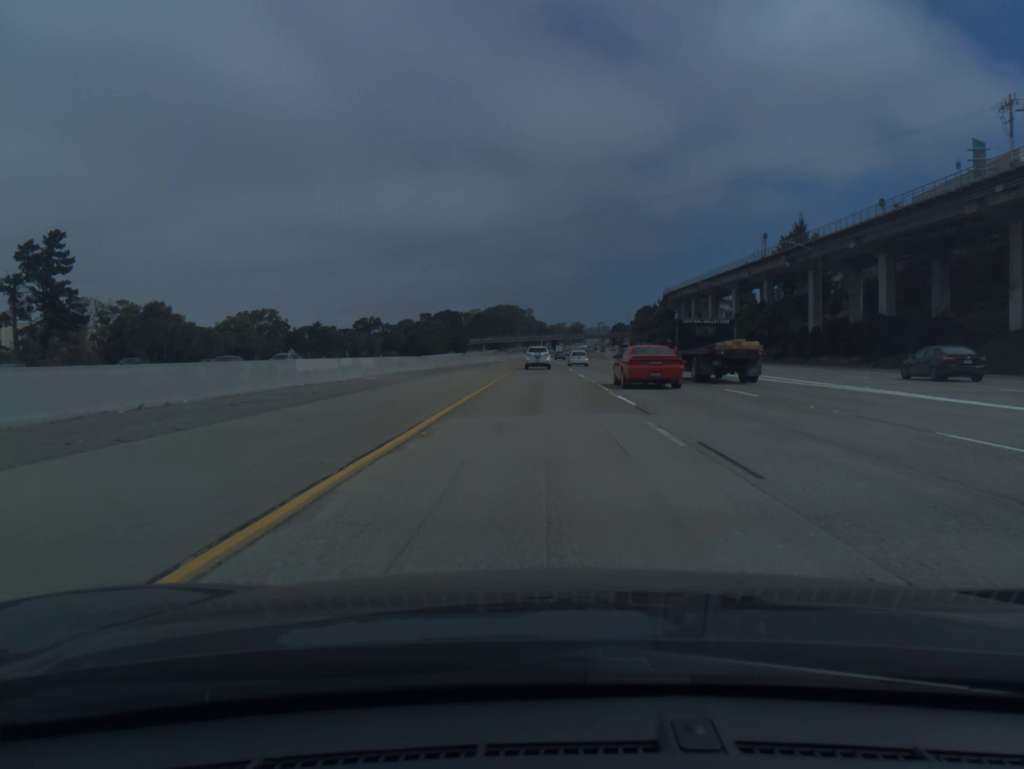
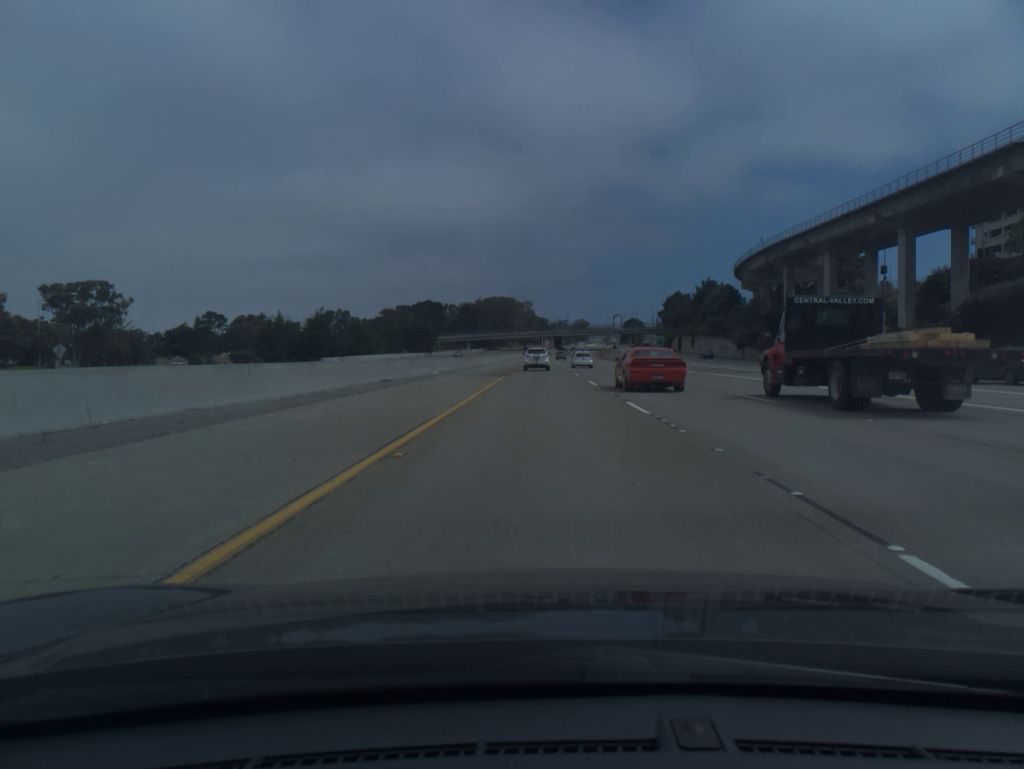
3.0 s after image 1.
(-0.1, +92.1) m; 0°
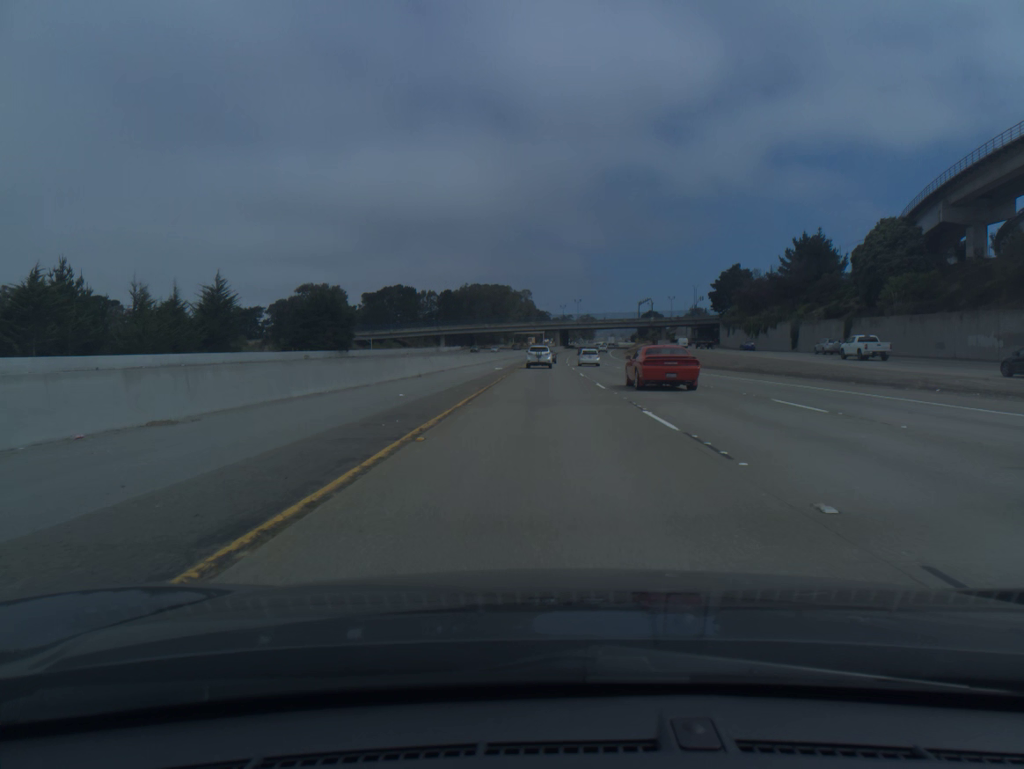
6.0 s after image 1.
(-0.1, +90.8) m; 0°
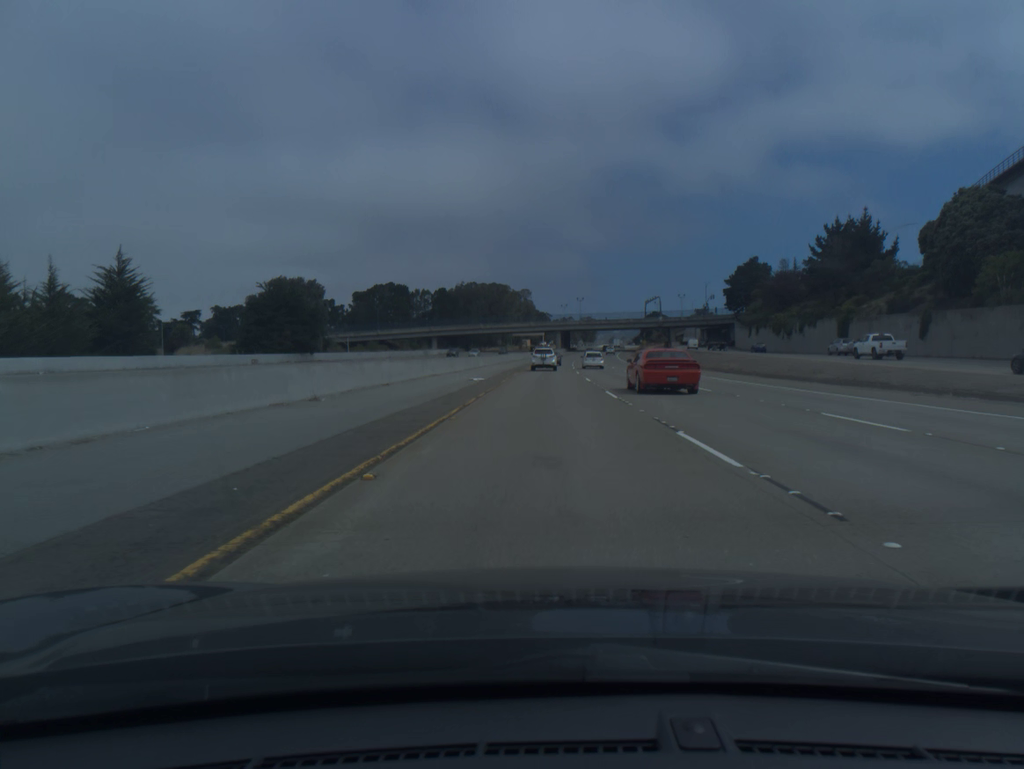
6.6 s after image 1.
(0.0, +18.0) m; 0°
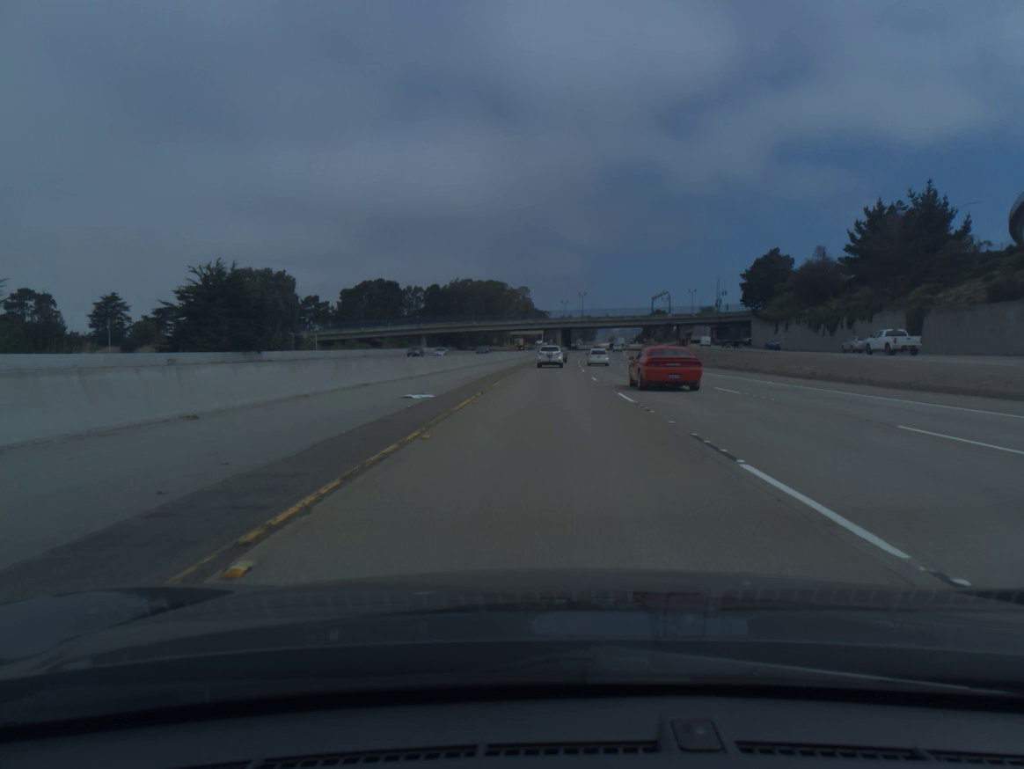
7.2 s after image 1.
(0.0, +18.0) m; 0°
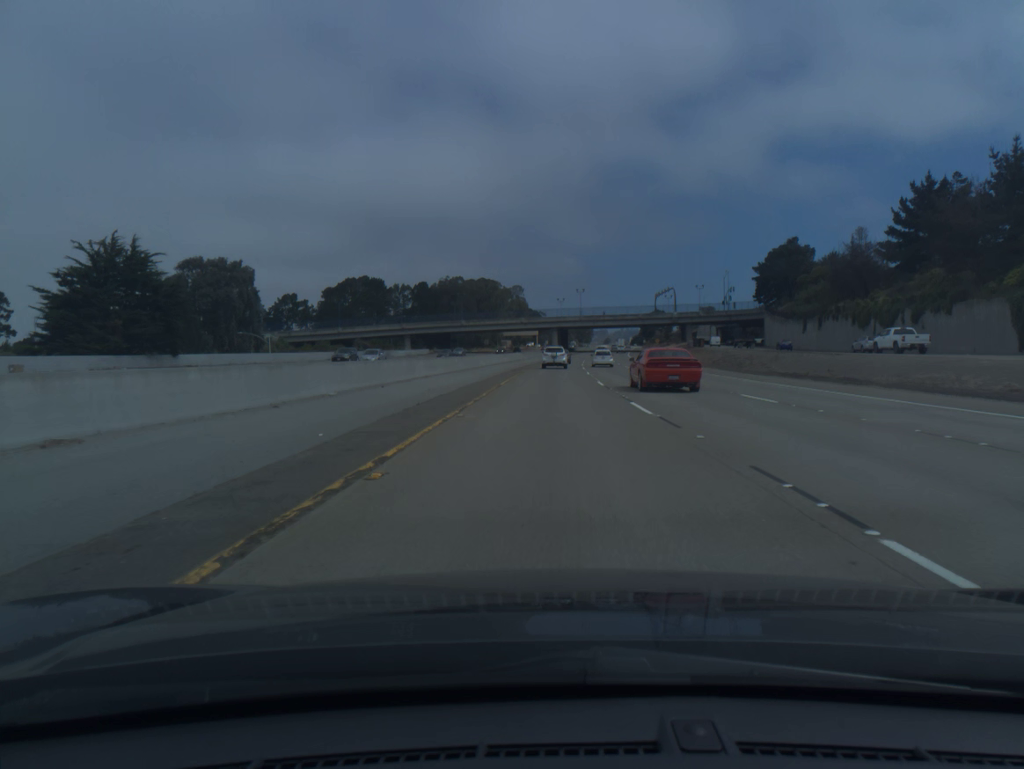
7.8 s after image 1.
(+0.1, +18.0) m; 0°
